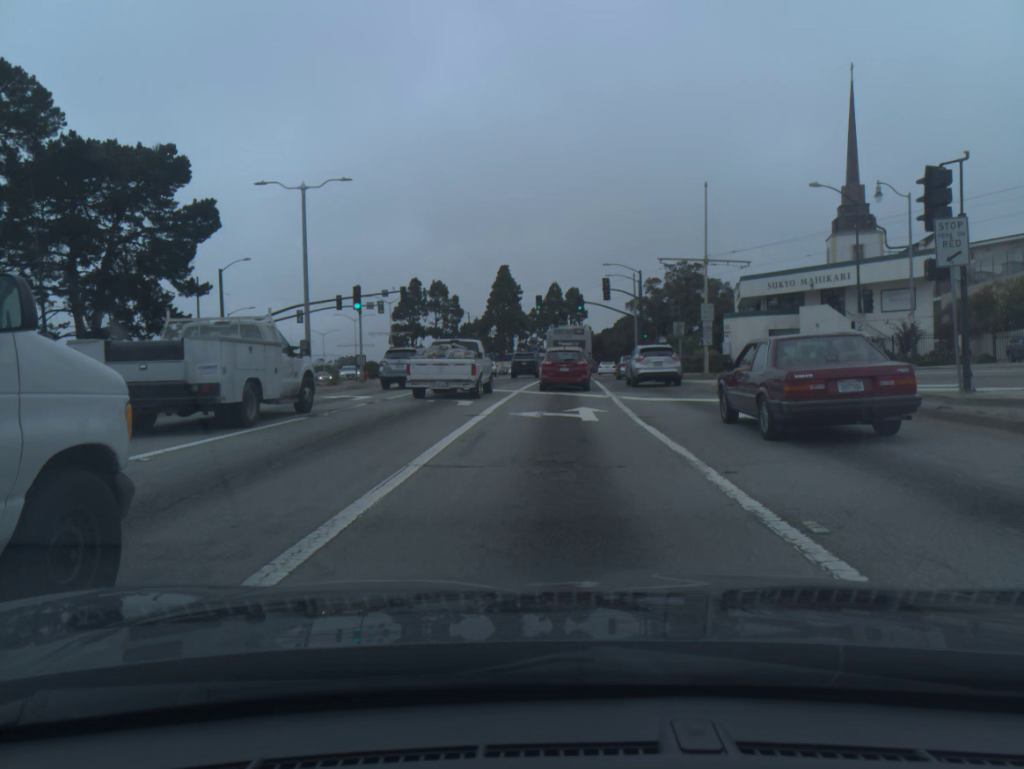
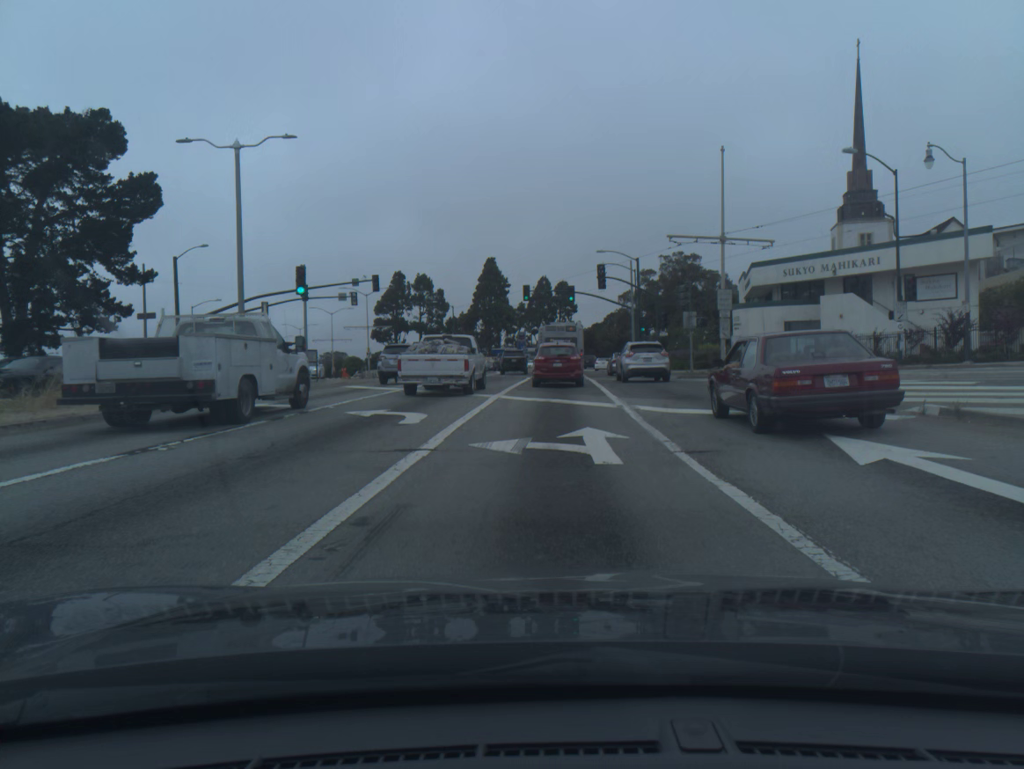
(0.0, +6.5) m; +1°
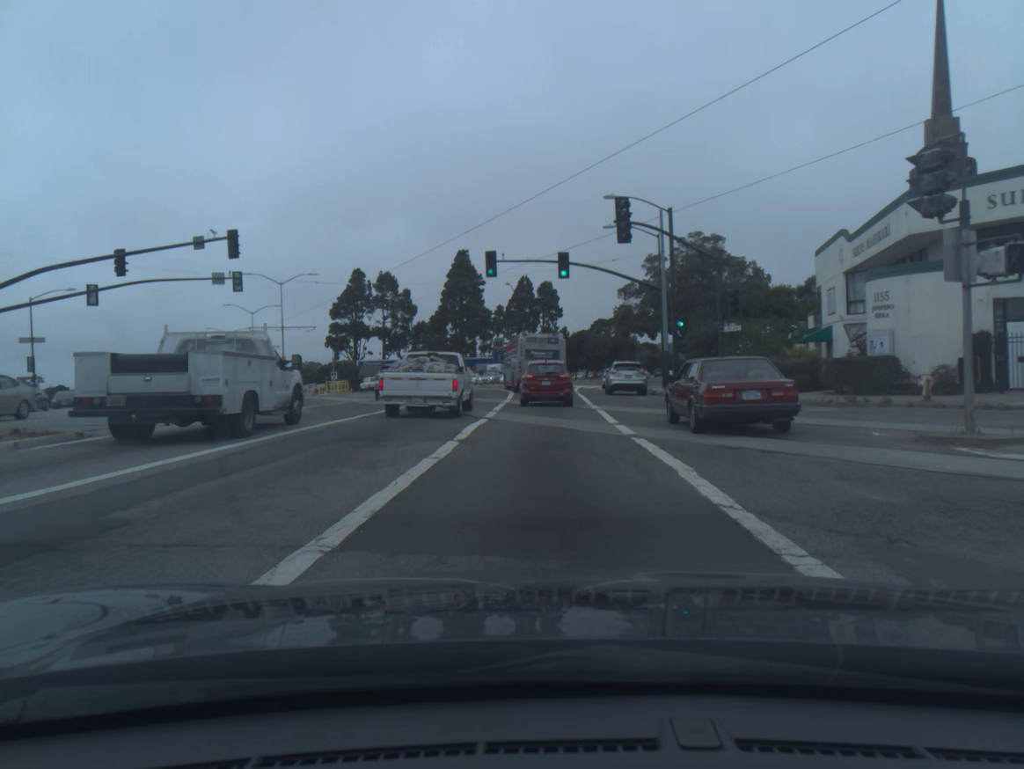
(+0.3, +25.5) m; +1°
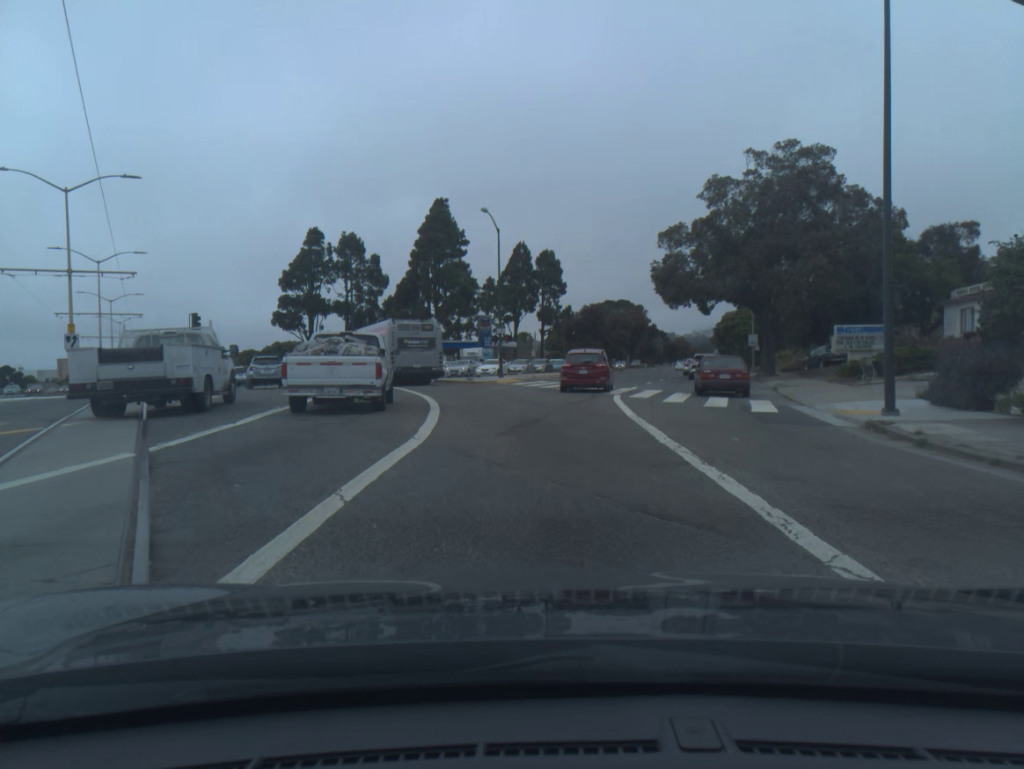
(+0.1, +30.9) m; 0°
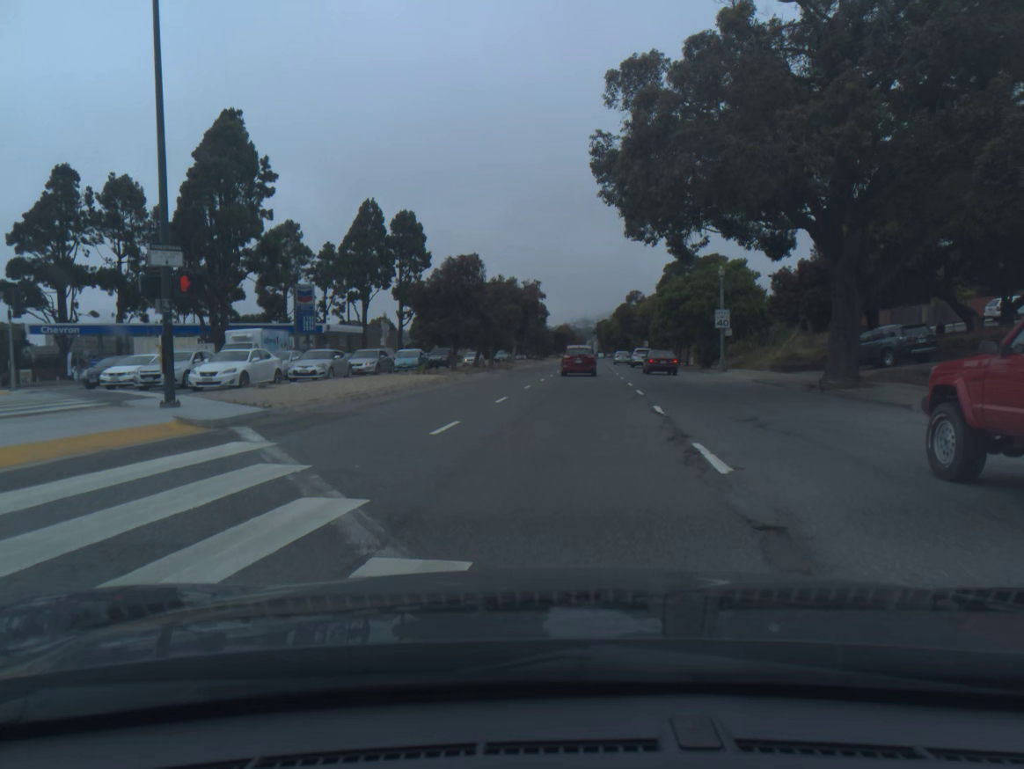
(+2.4, +33.0) m; +10°
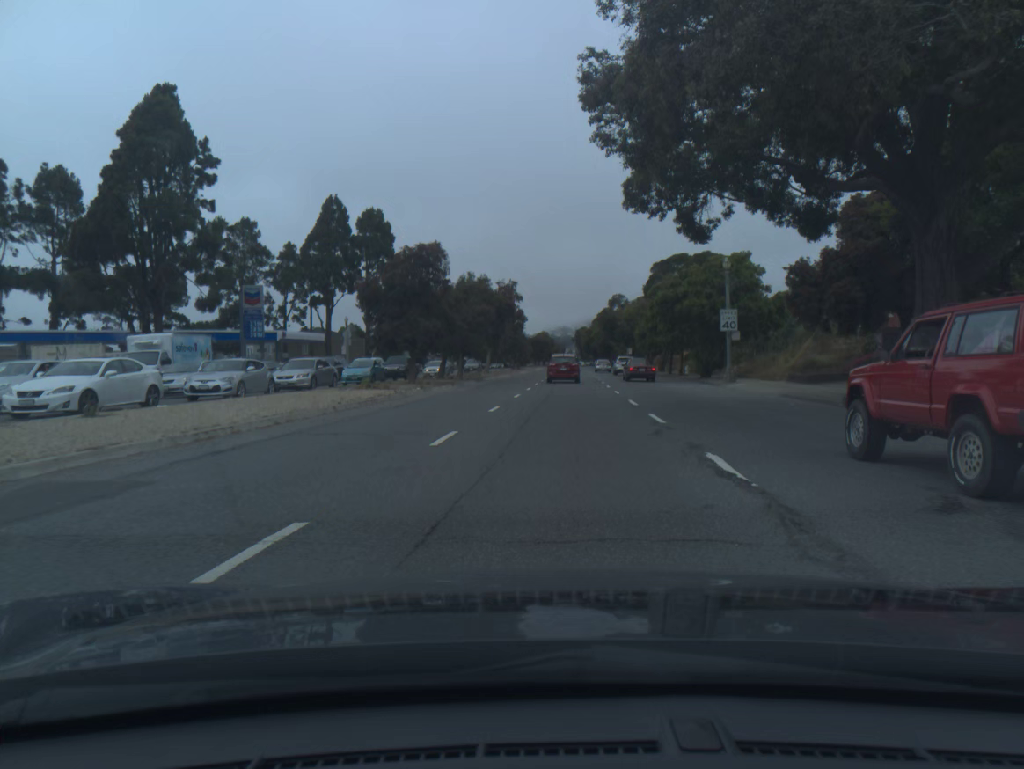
(+0.1, +7.6) m; +2°
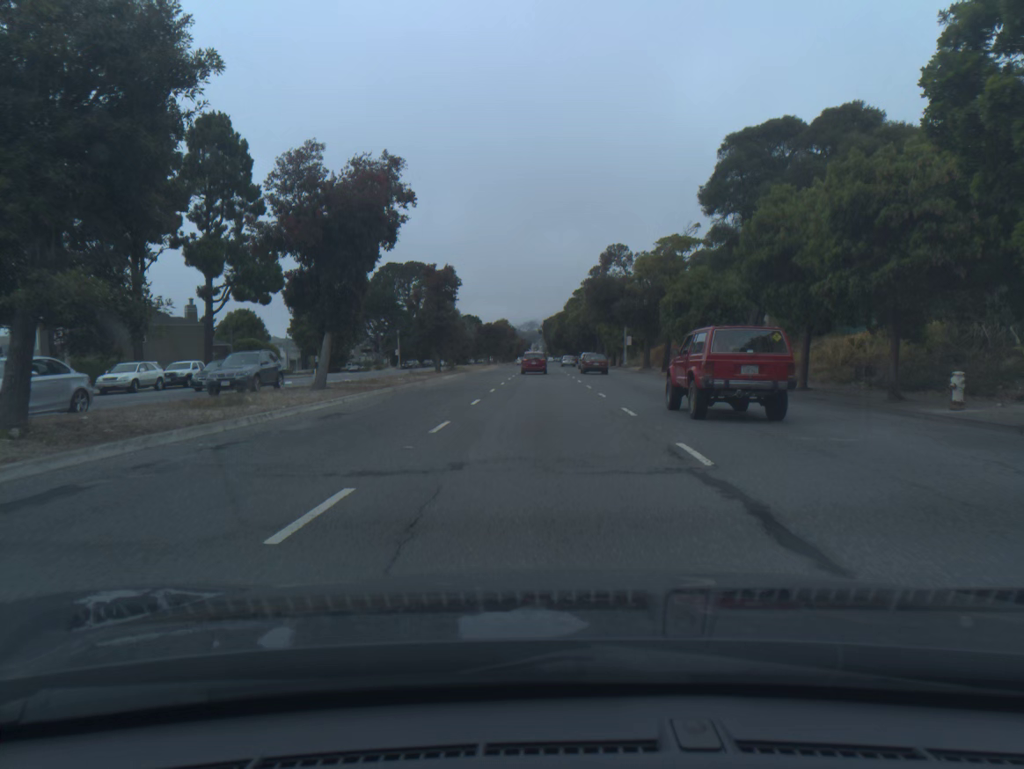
(+1.4, +42.6) m; +2°
